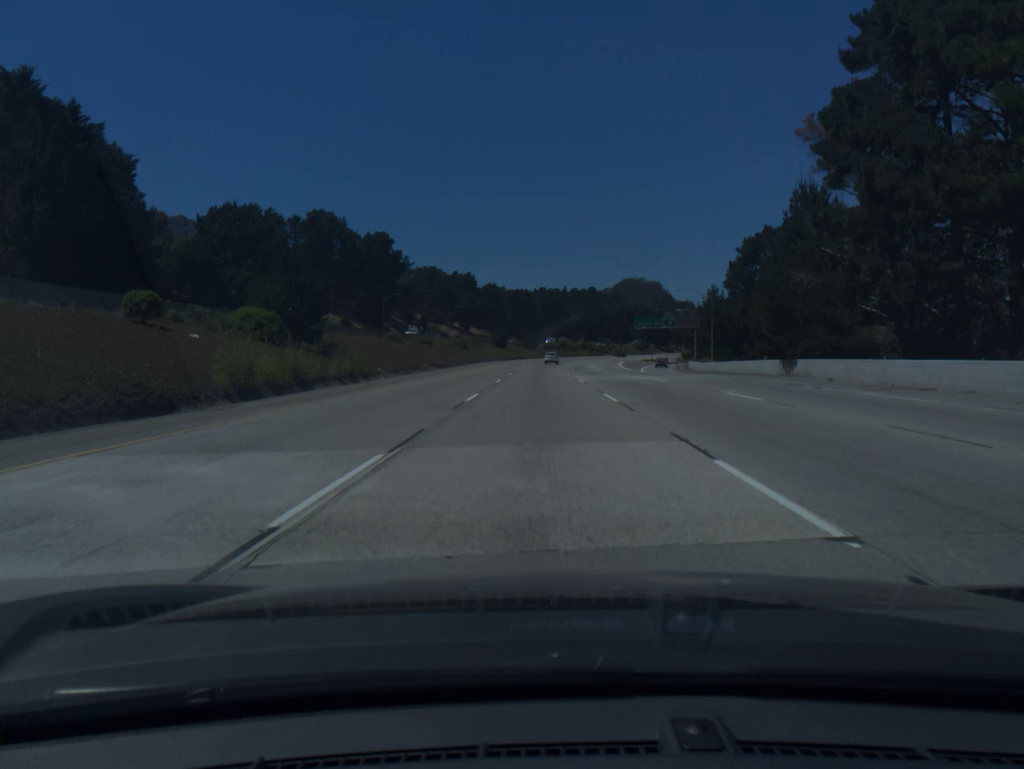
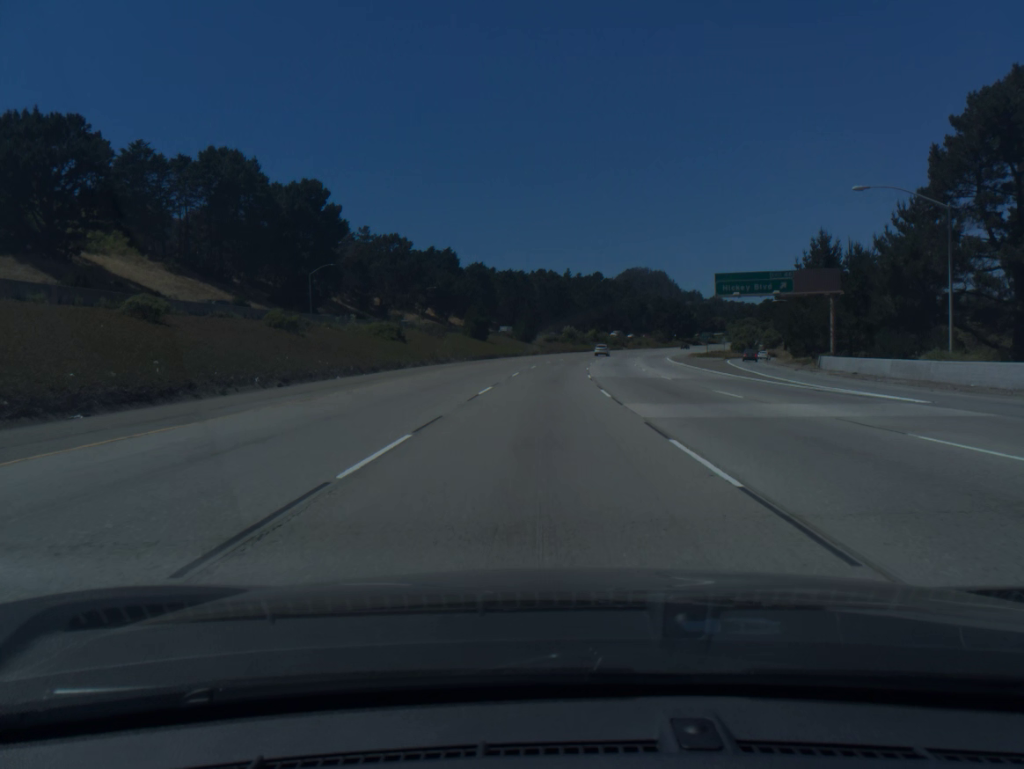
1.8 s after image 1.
(0.0, +56.2) m; 0°
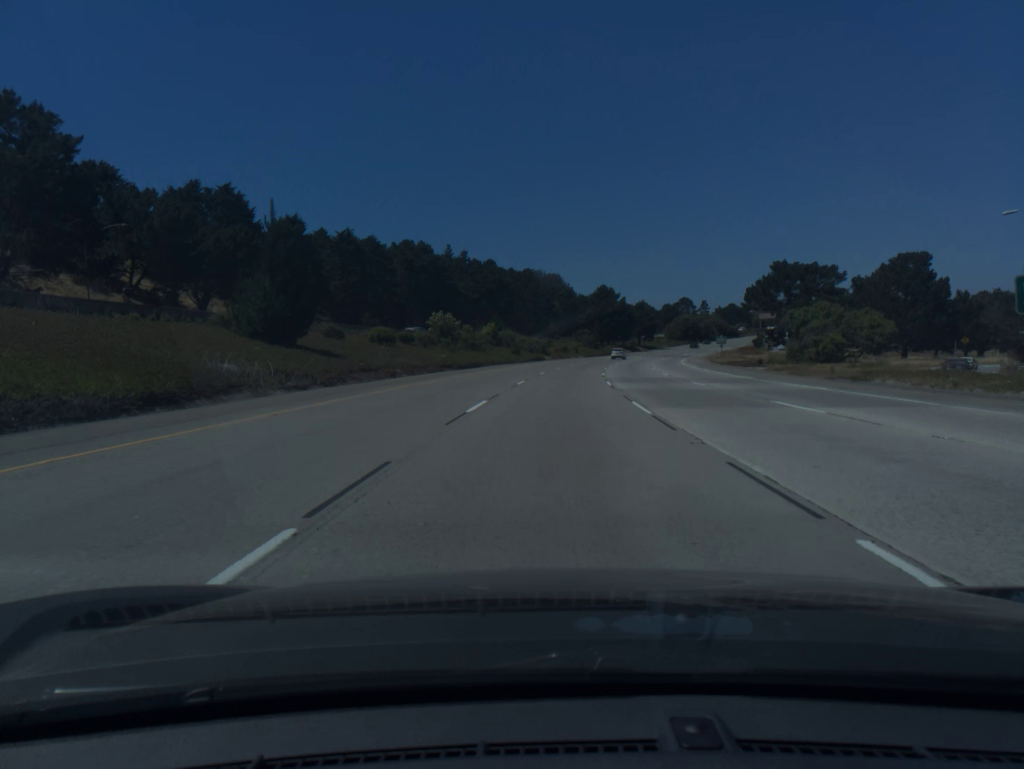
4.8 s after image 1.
(+4.8, +93.1) m; +8°
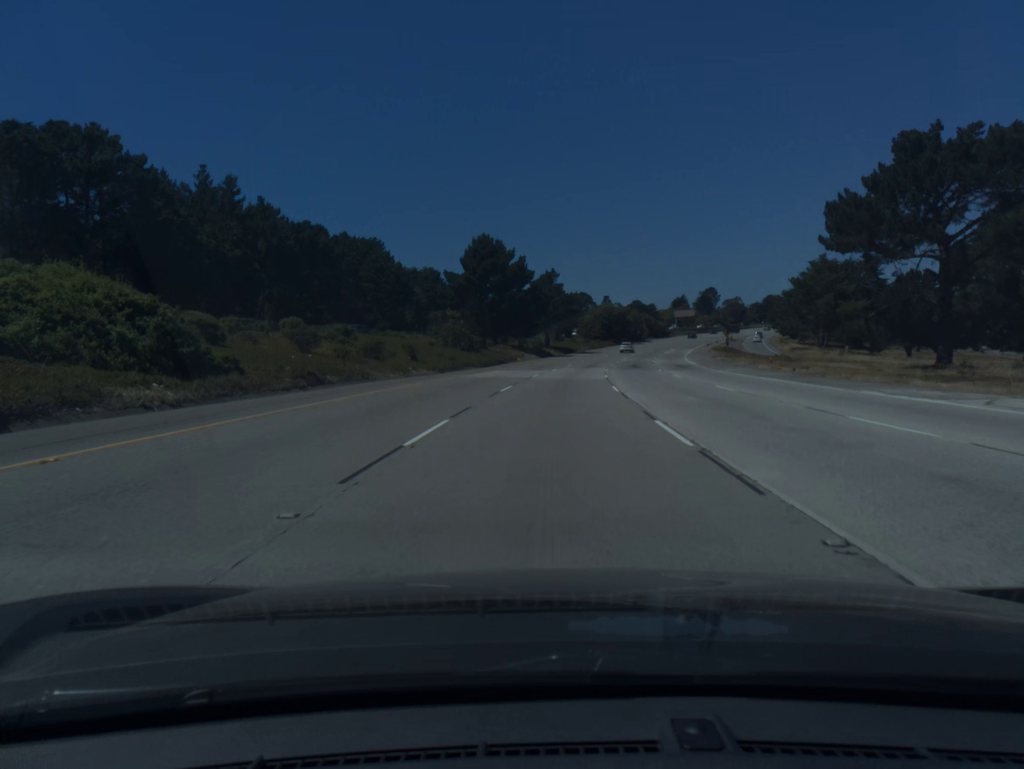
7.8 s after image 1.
(+7.1, +93.0) m; +9°
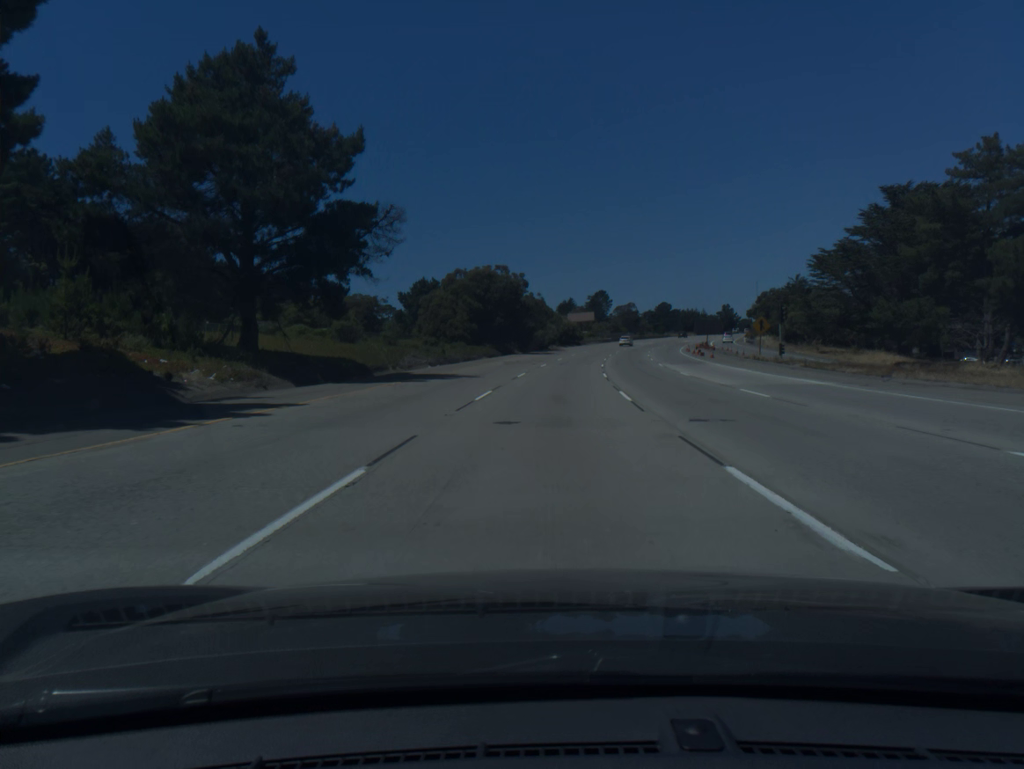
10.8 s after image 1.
(+7.4, +92.9) m; +9°
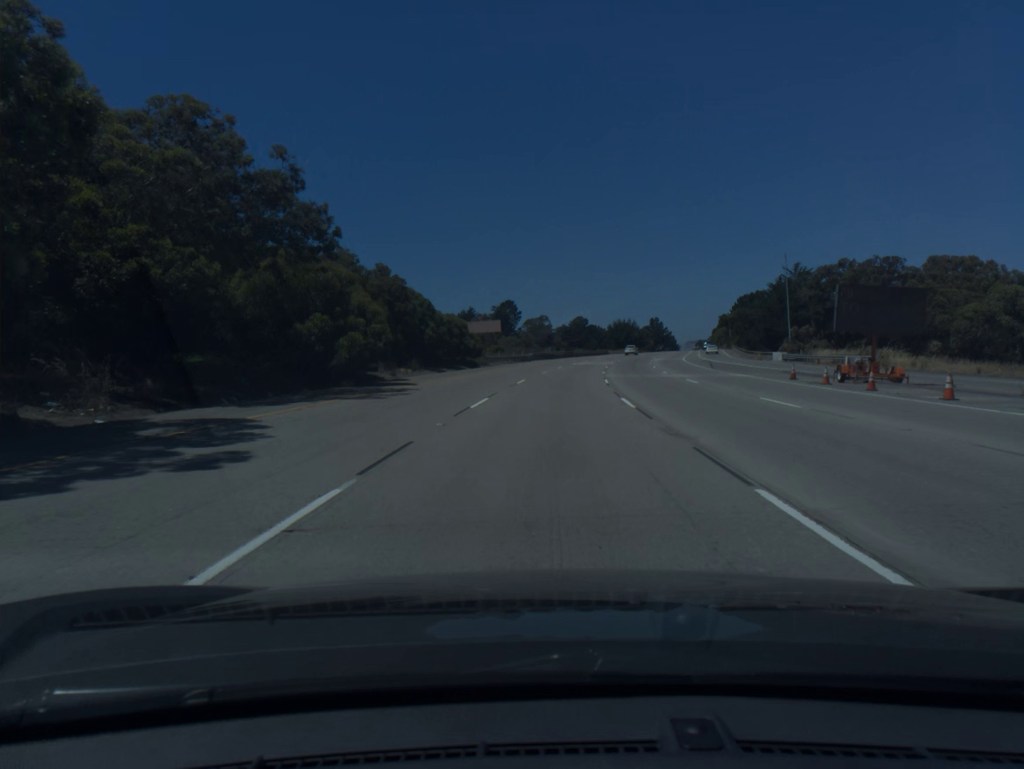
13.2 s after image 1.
(+4.4, +74.0) m; +7°
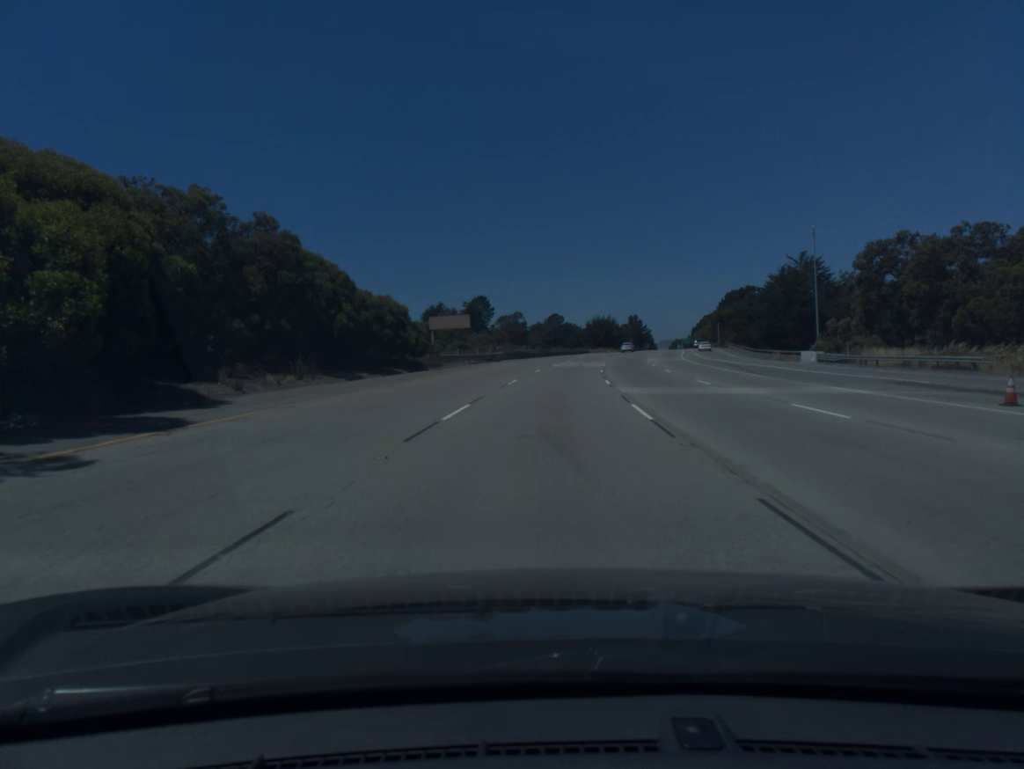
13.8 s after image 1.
(+0.3, +18.4) m; +2°
